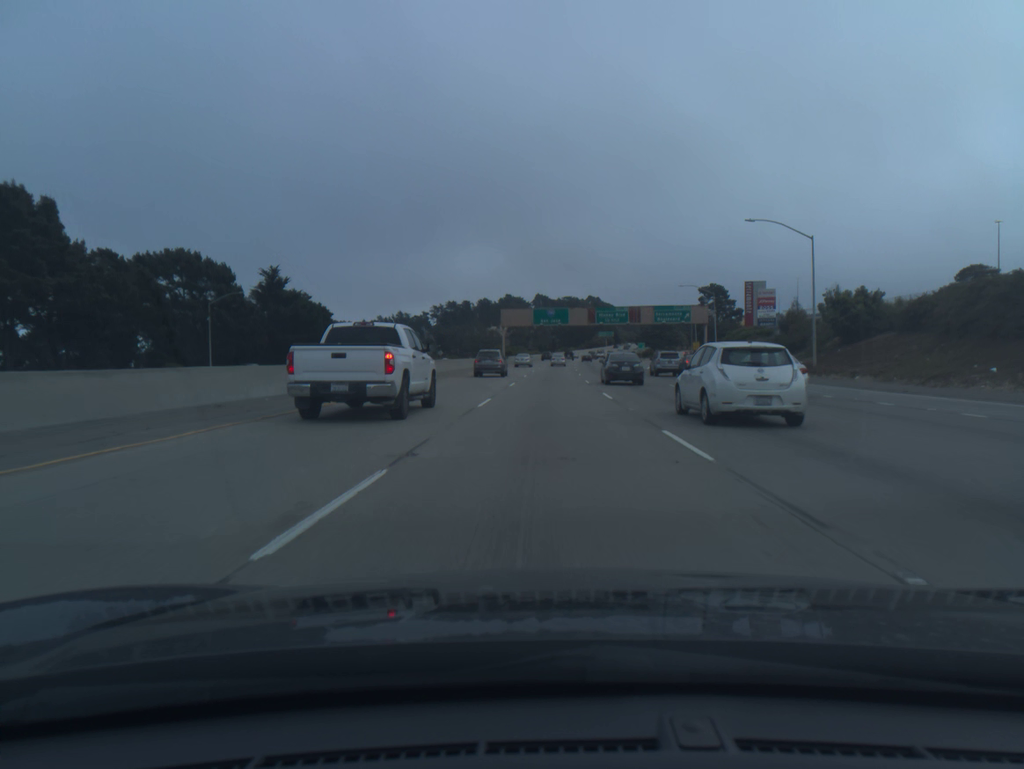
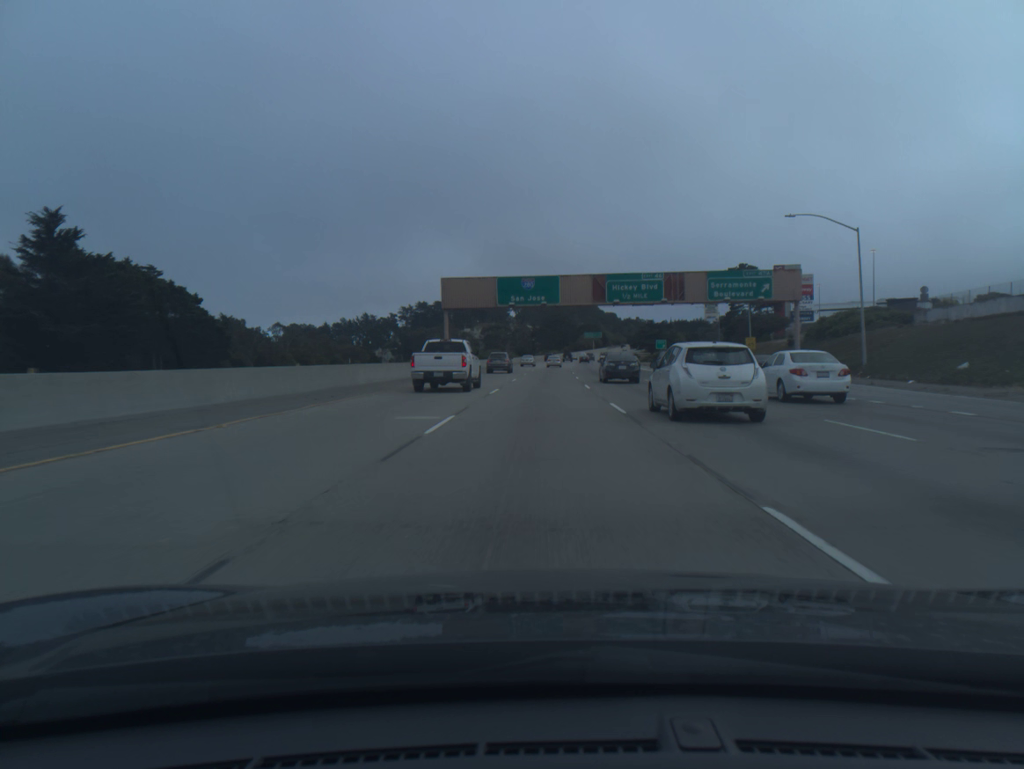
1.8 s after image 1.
(+0.8, +50.6) m; +2°
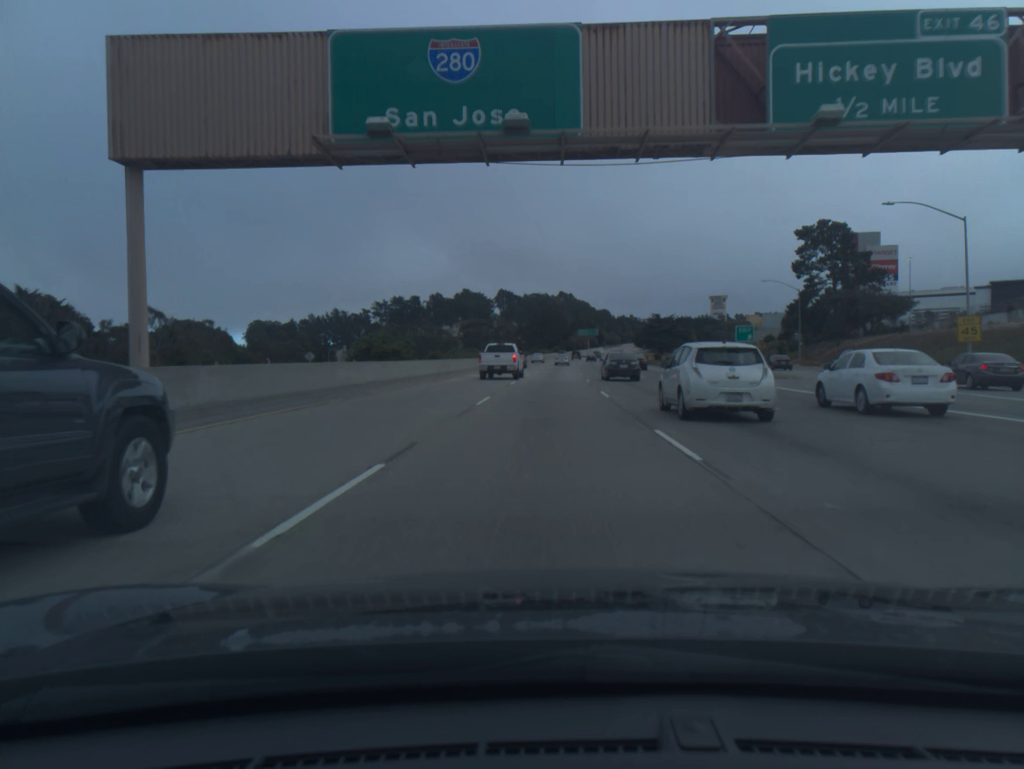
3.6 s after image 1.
(+0.4, +51.7) m; +1°
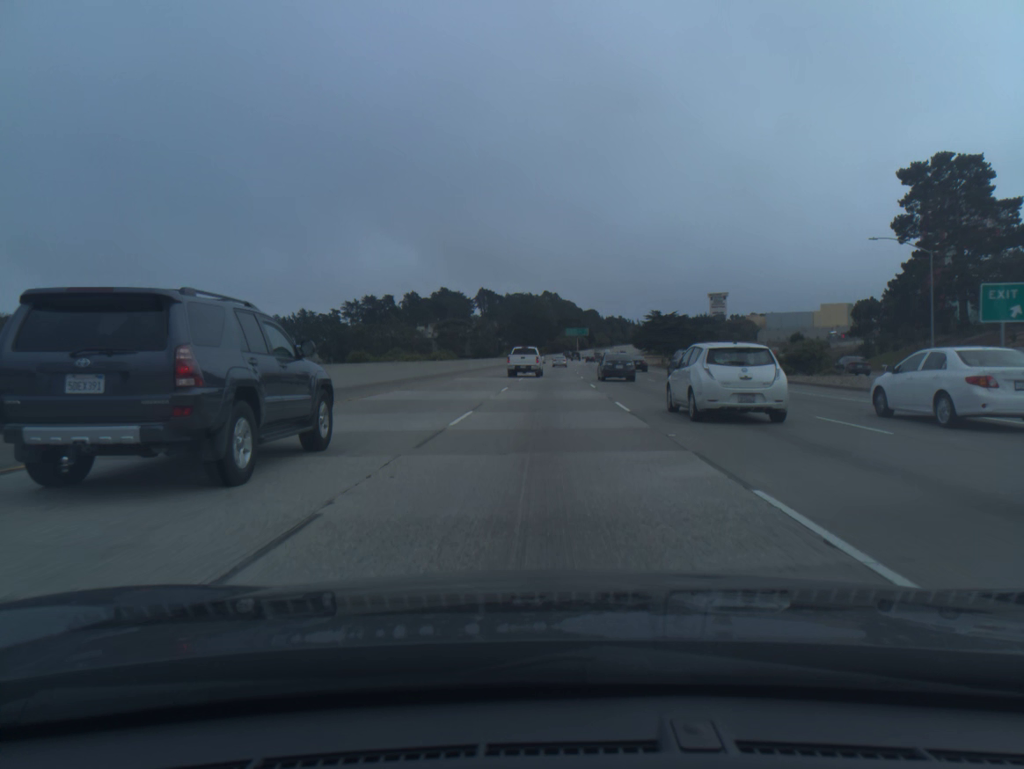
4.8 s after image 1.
(+0.3, +35.1) m; +1°
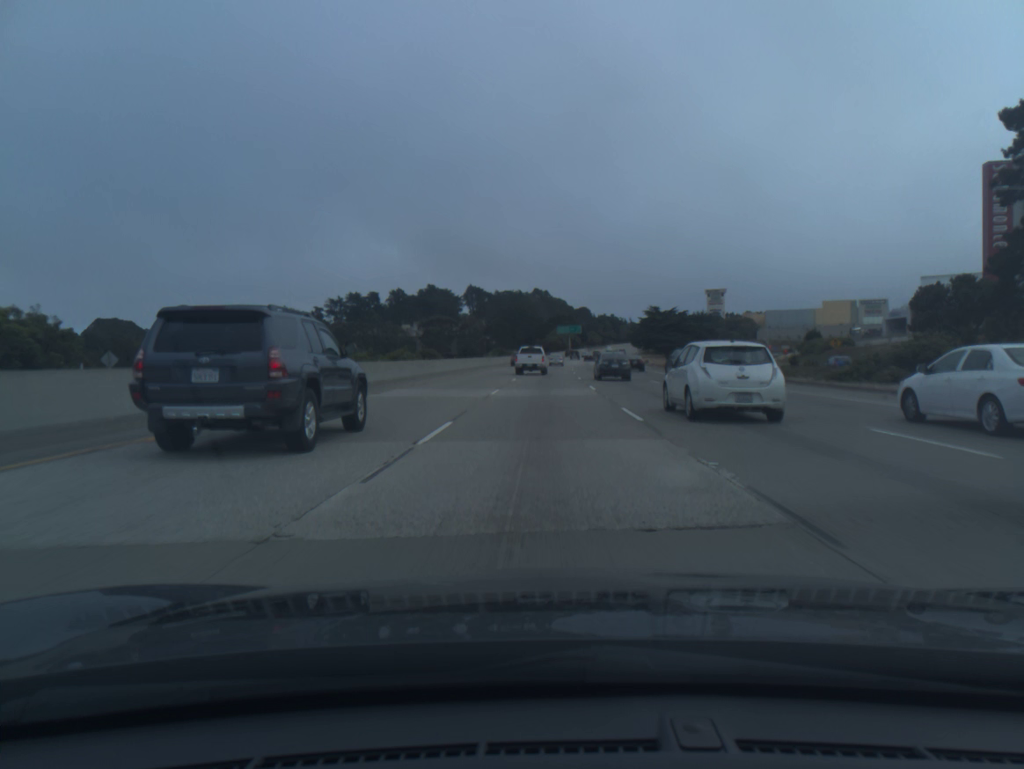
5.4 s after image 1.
(+0.1, +17.7) m; +1°
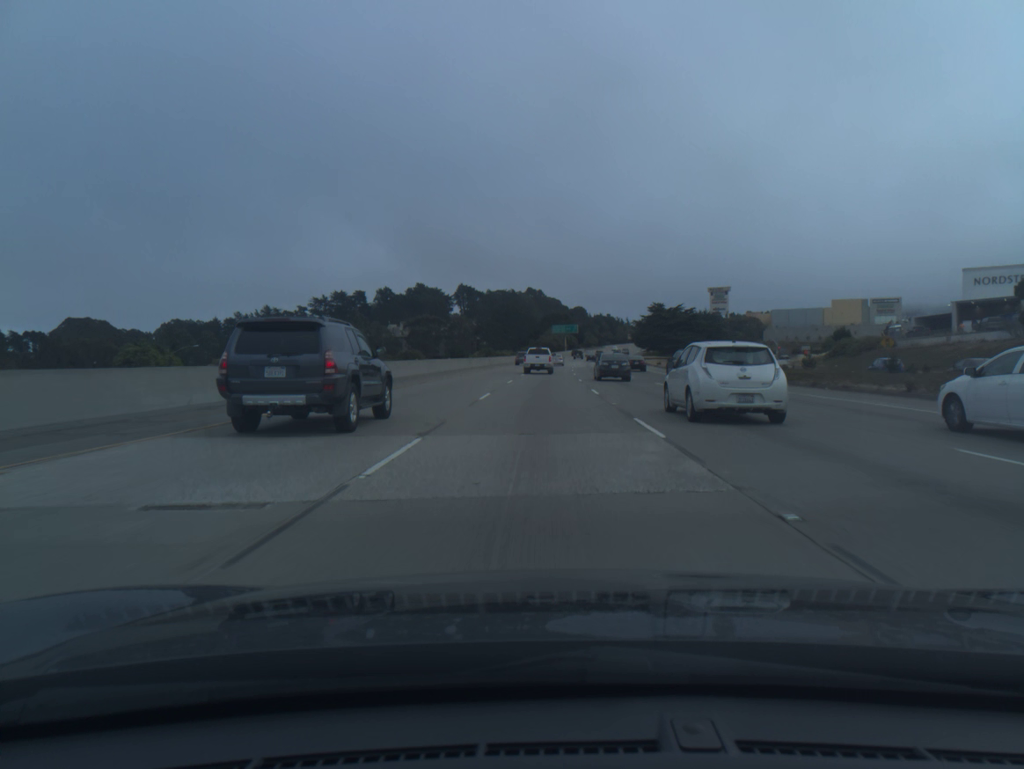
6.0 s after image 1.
(+0.1, +17.8) m; 0°
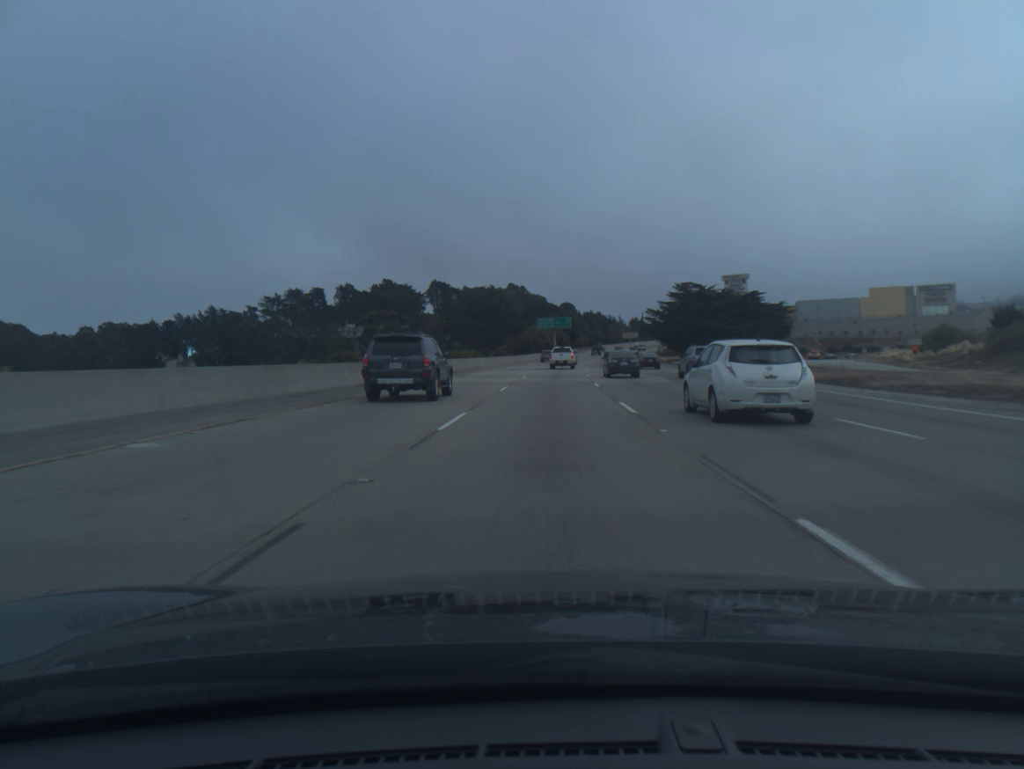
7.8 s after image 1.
(+0.5, +53.6) m; +1°
